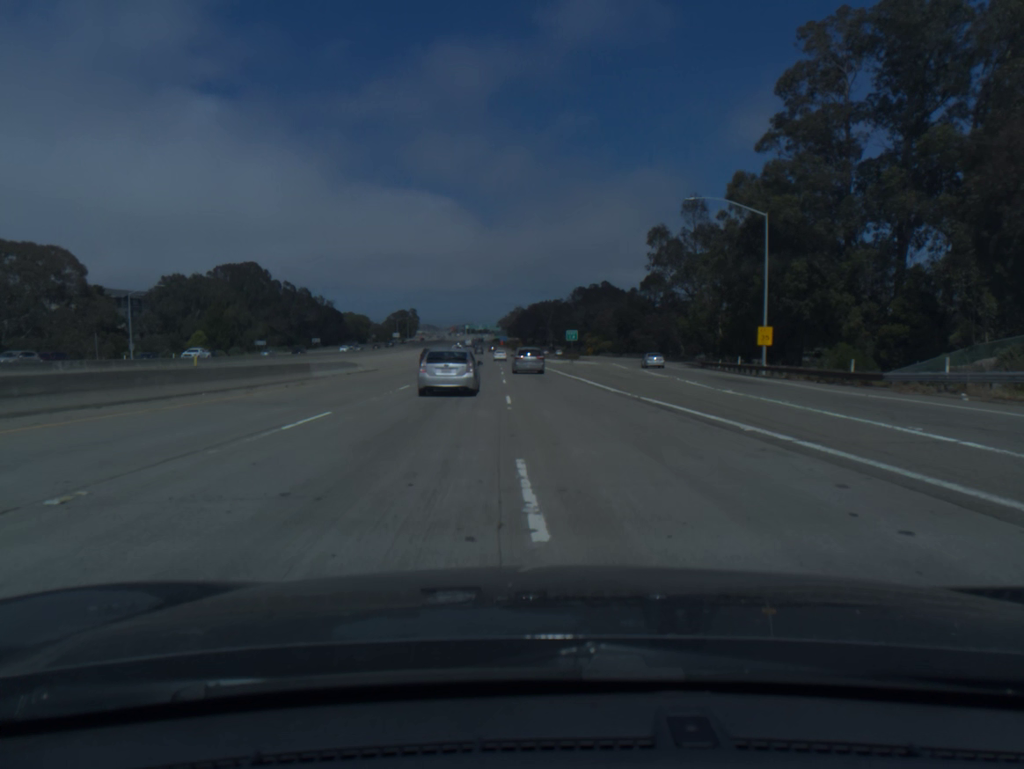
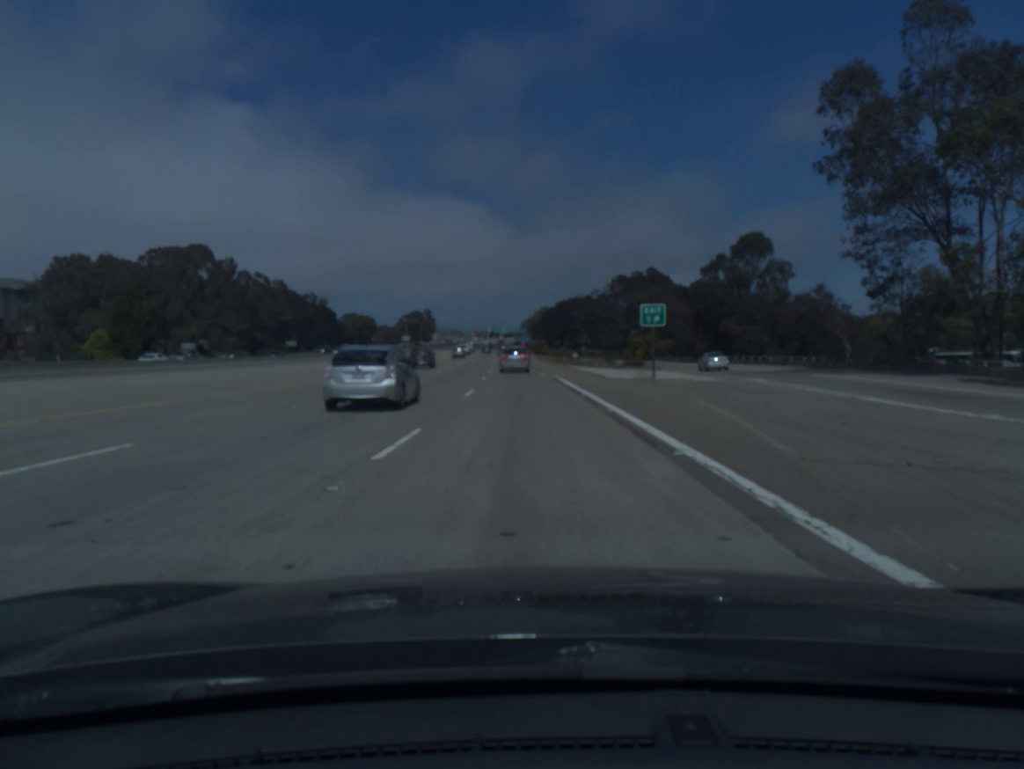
(-0.7, +54.5) m; -2°
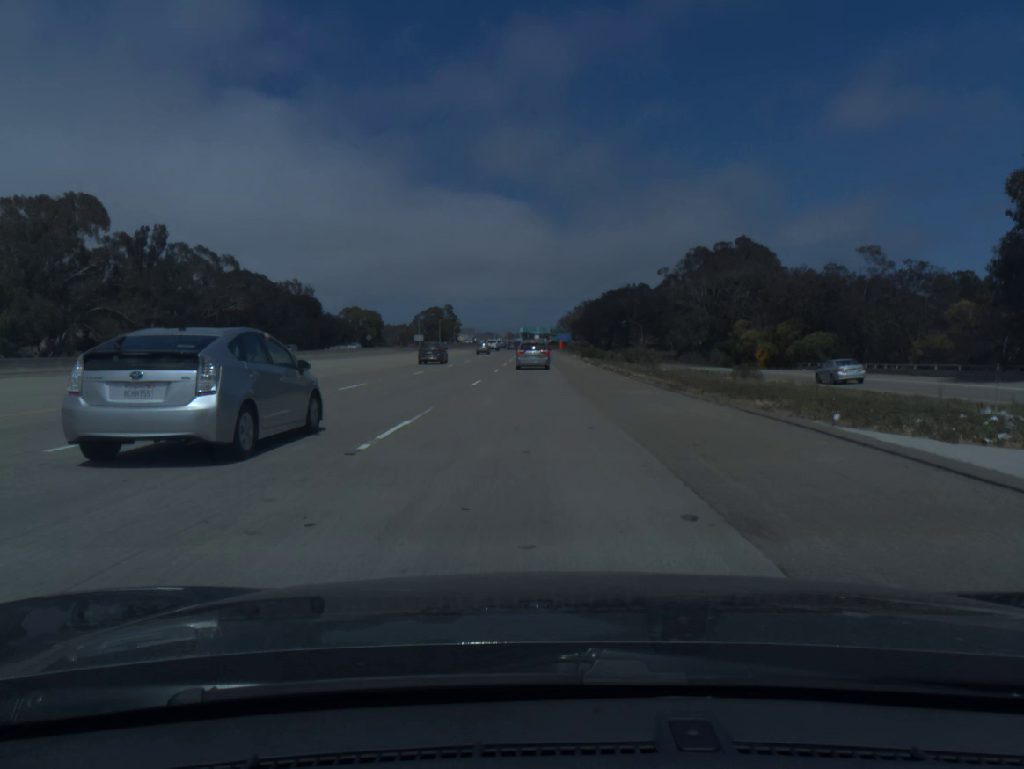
(-1.5, +58.5) m; -3°
